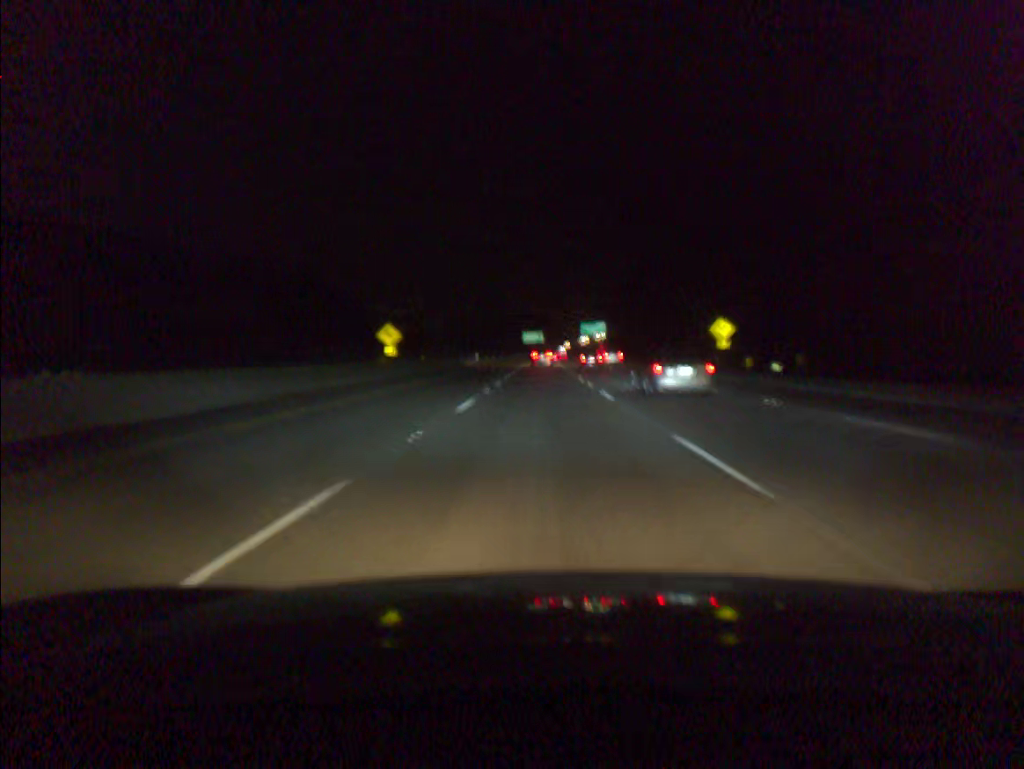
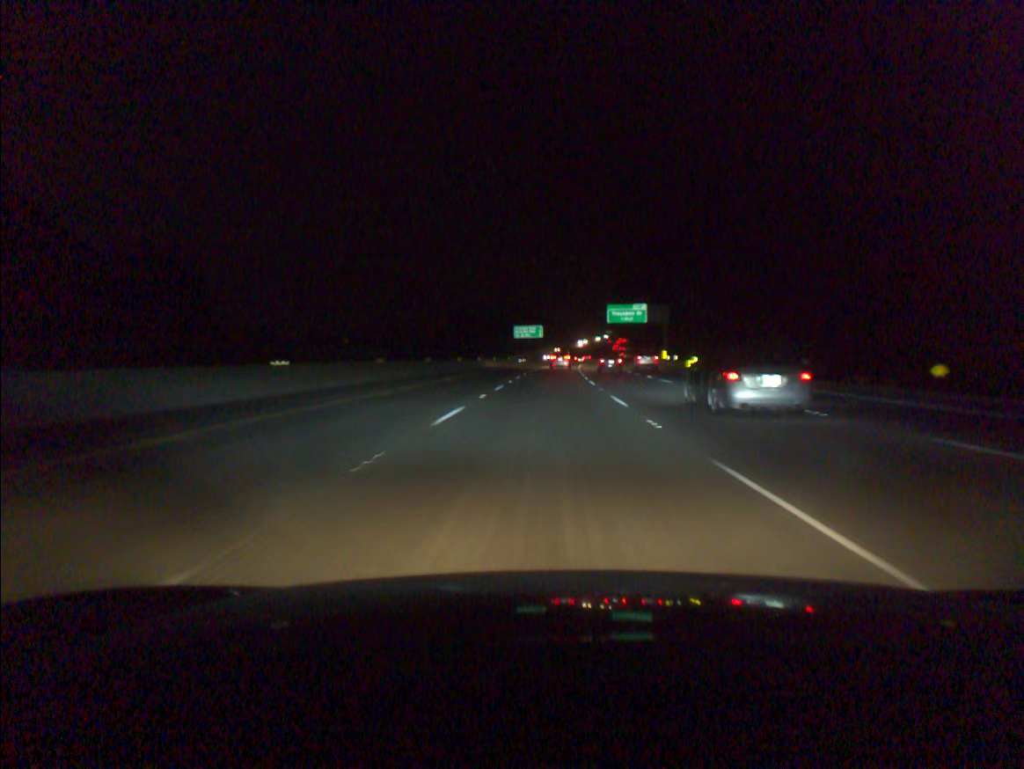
(0.0, +75.9) m; 0°
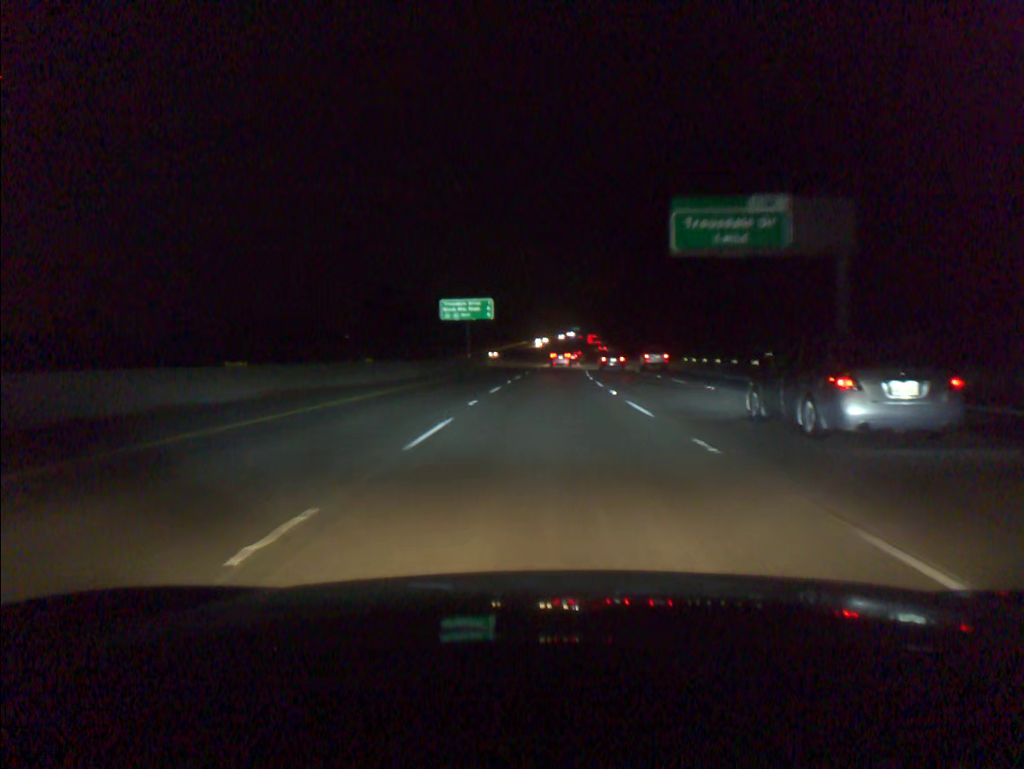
(+1.4, +76.4) m; +3°
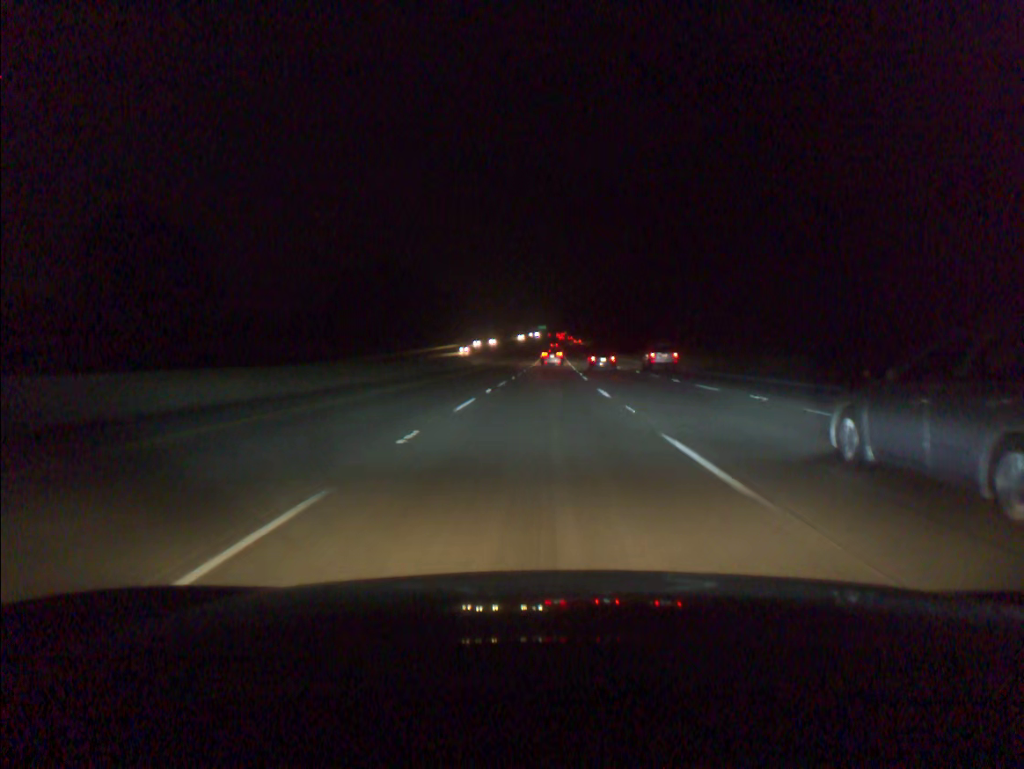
(+2.7, +95.7) m; +3°
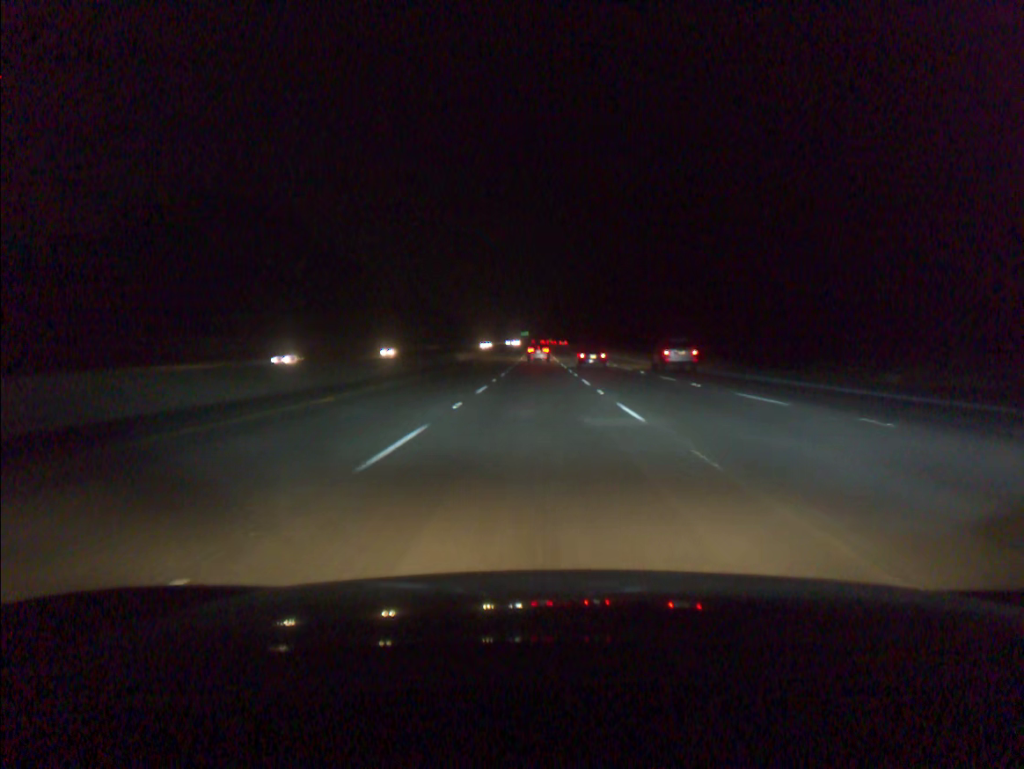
(+1.3, +95.1) m; +1°
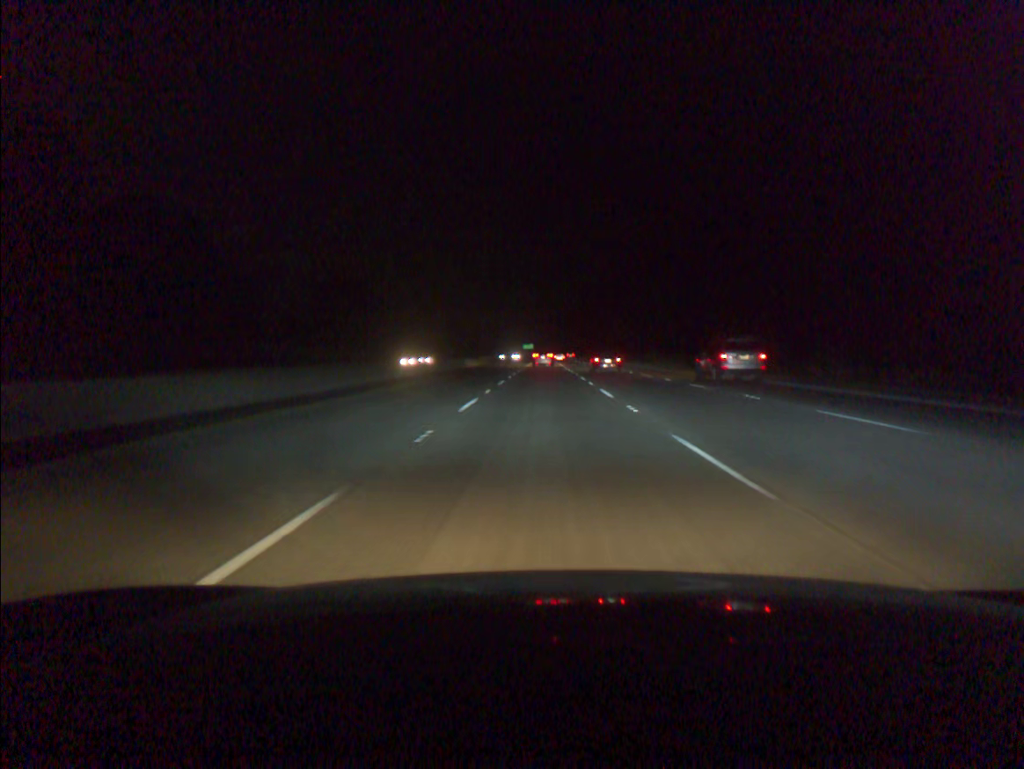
(-0.5, +94.1) m; 0°
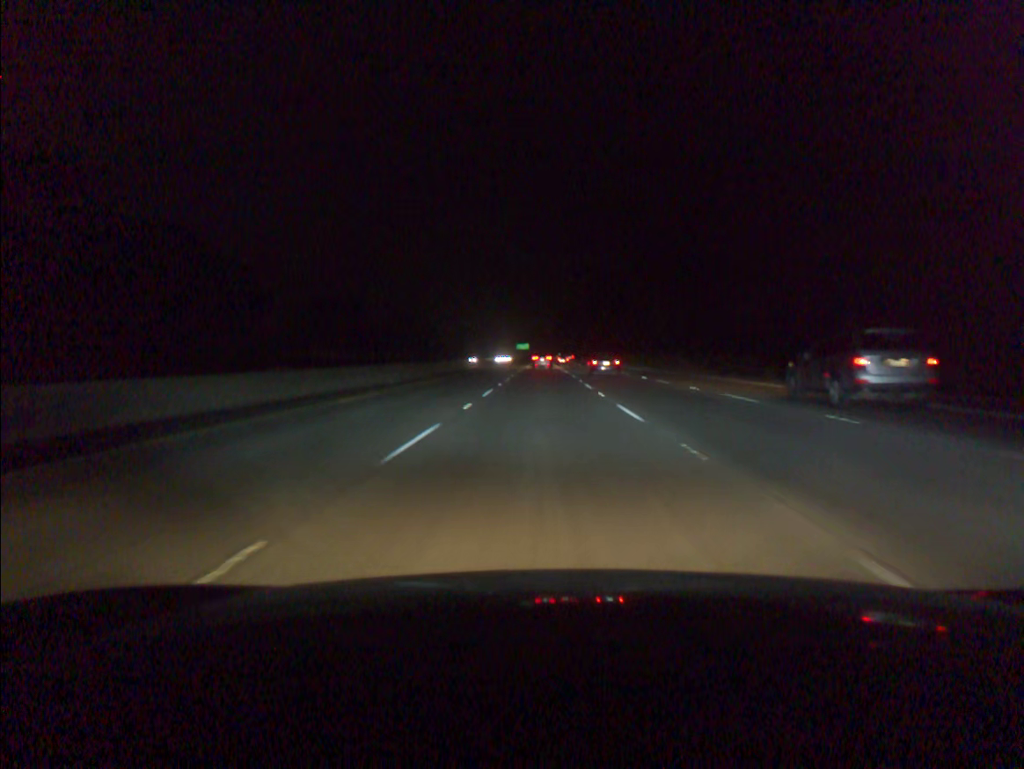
(+0.3, +94.4) m; 0°
